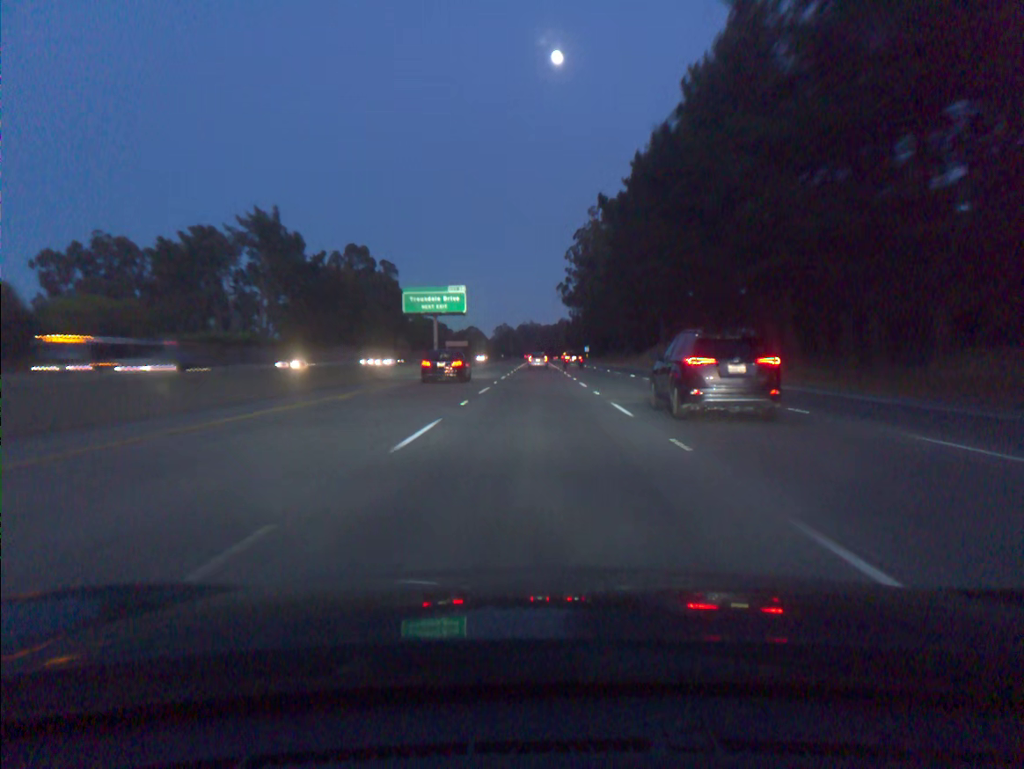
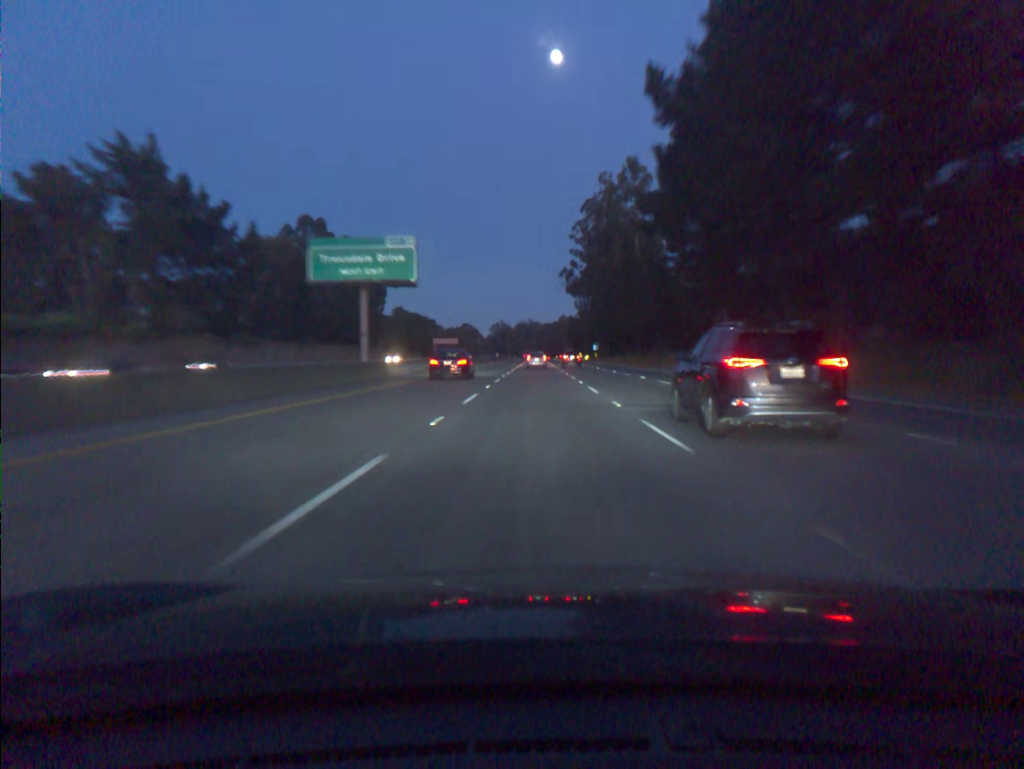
(0.0, +34.9) m; 0°
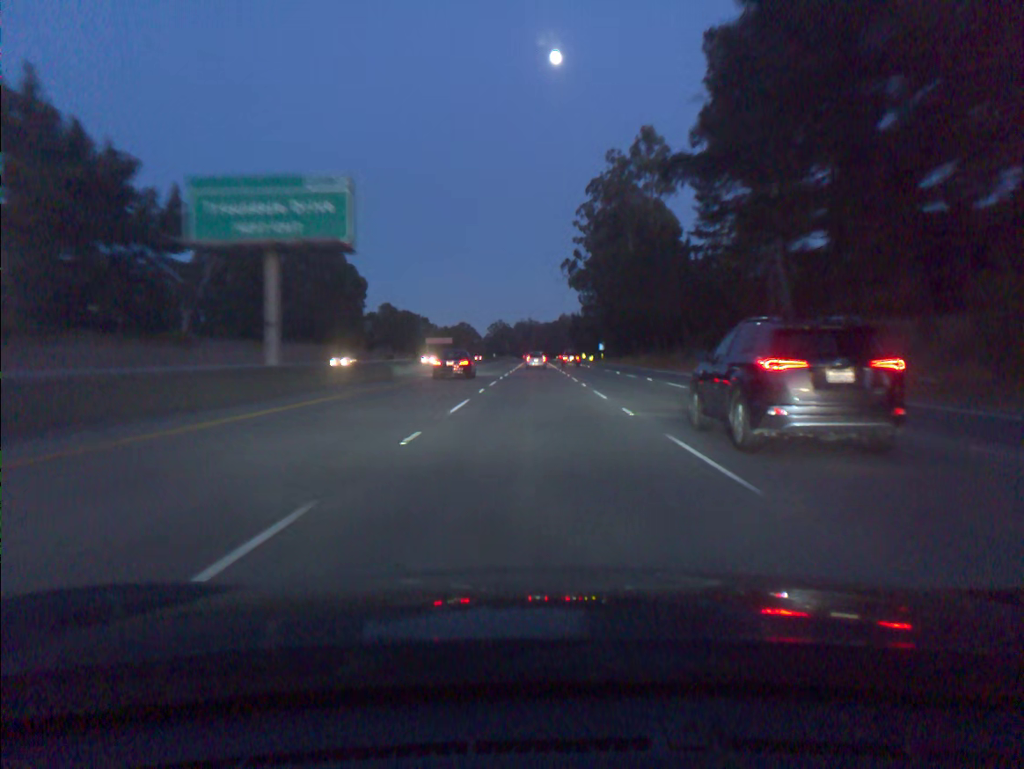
(0.0, +17.4) m; 0°
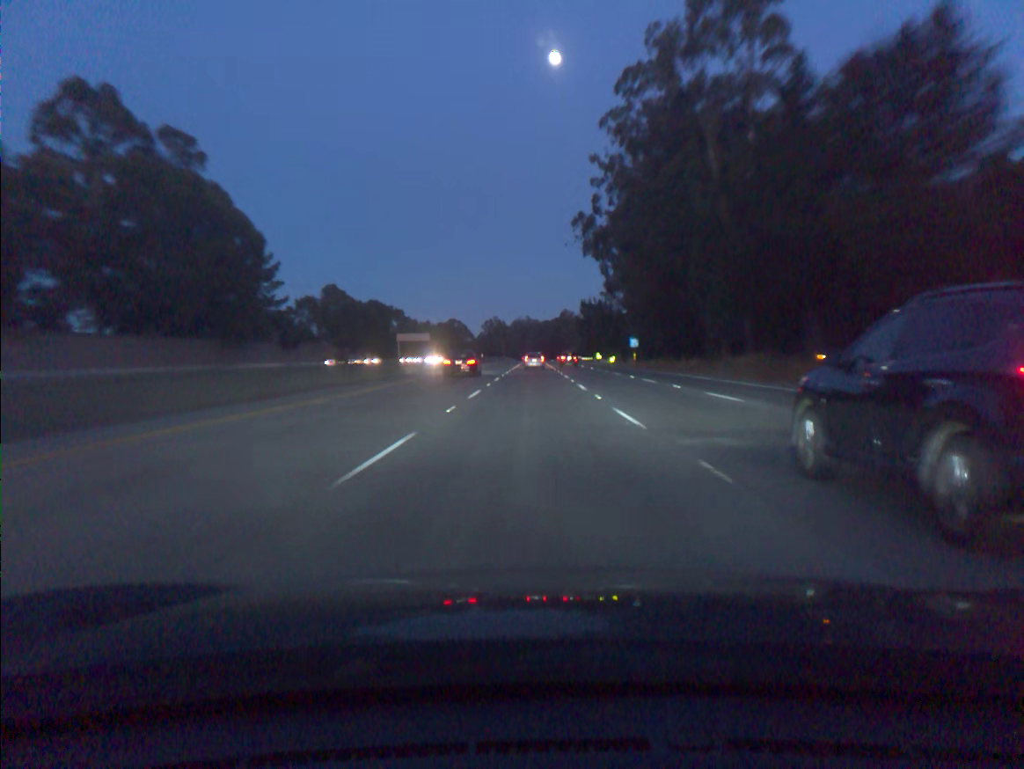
(0.0, +52.2) m; 0°
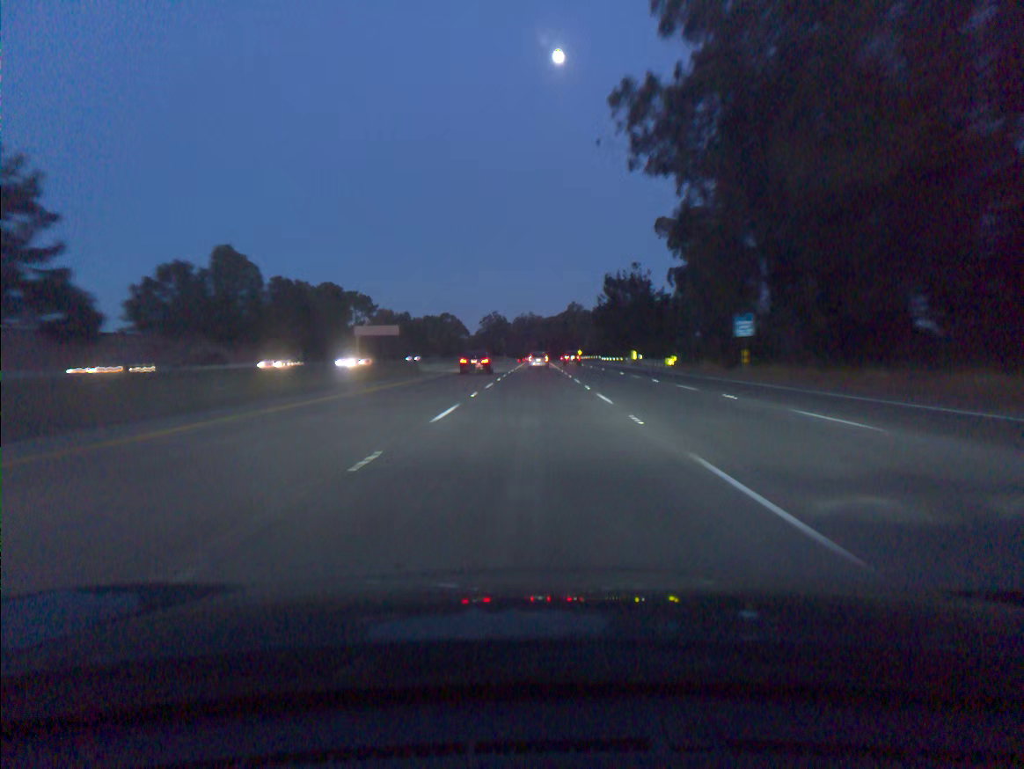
(-0.1, +52.0) m; 0°
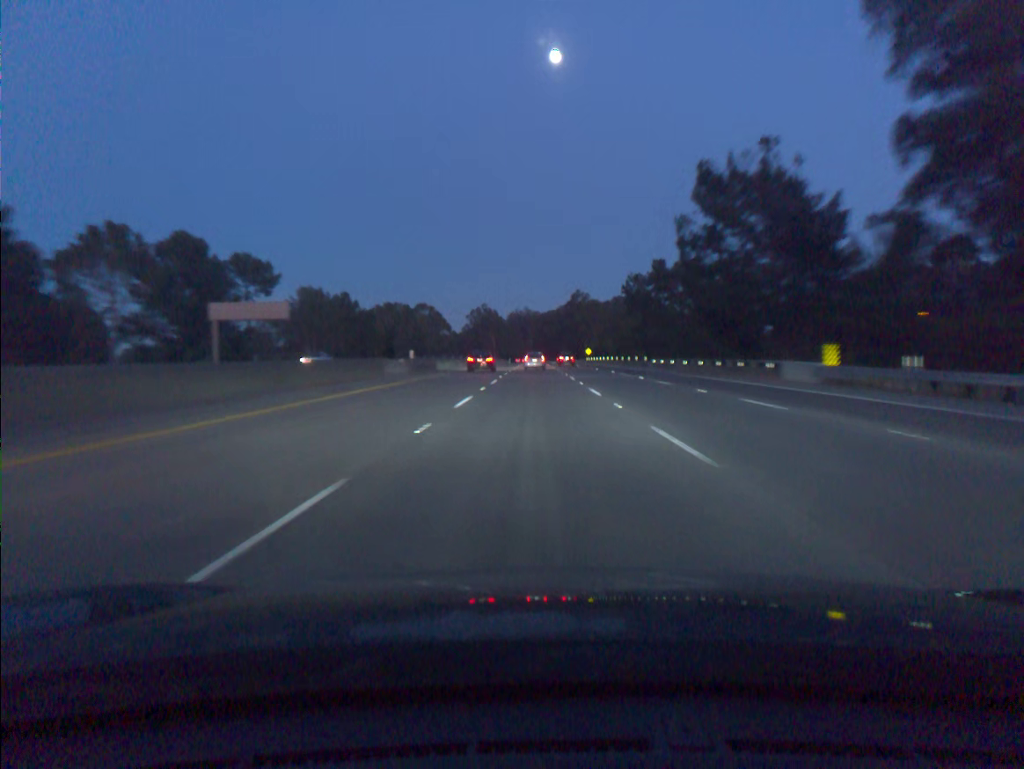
(+0.1, +69.0) m; 0°
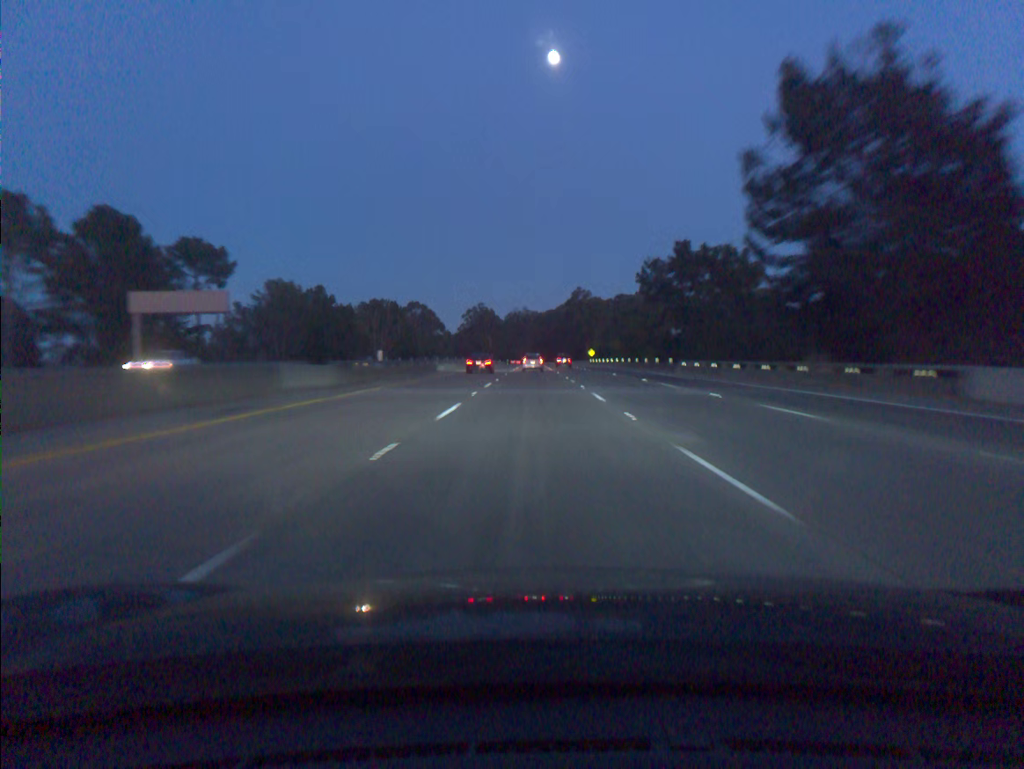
(0.0, +17.2) m; 0°
